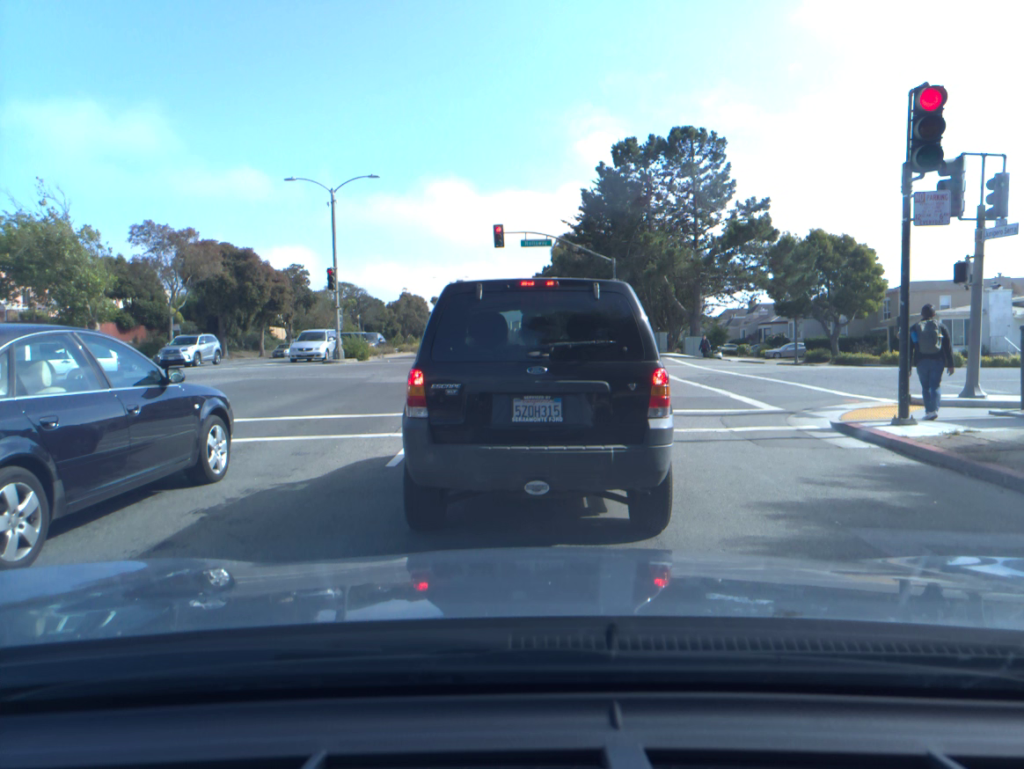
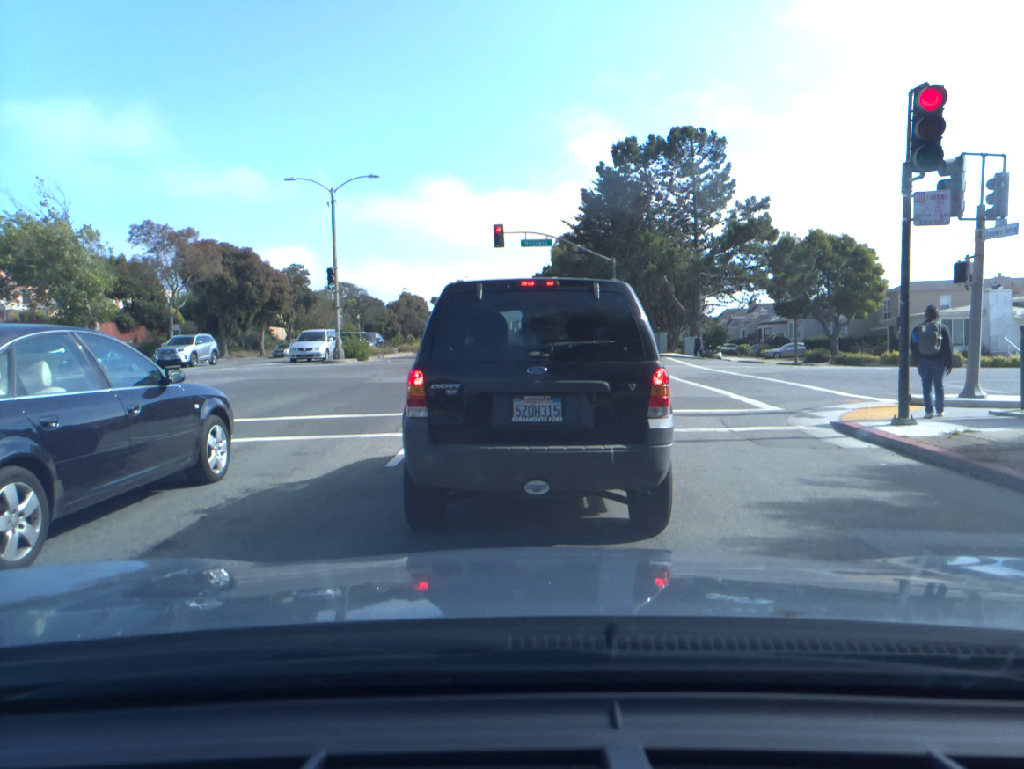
(0.0, 0.0) m; 0°
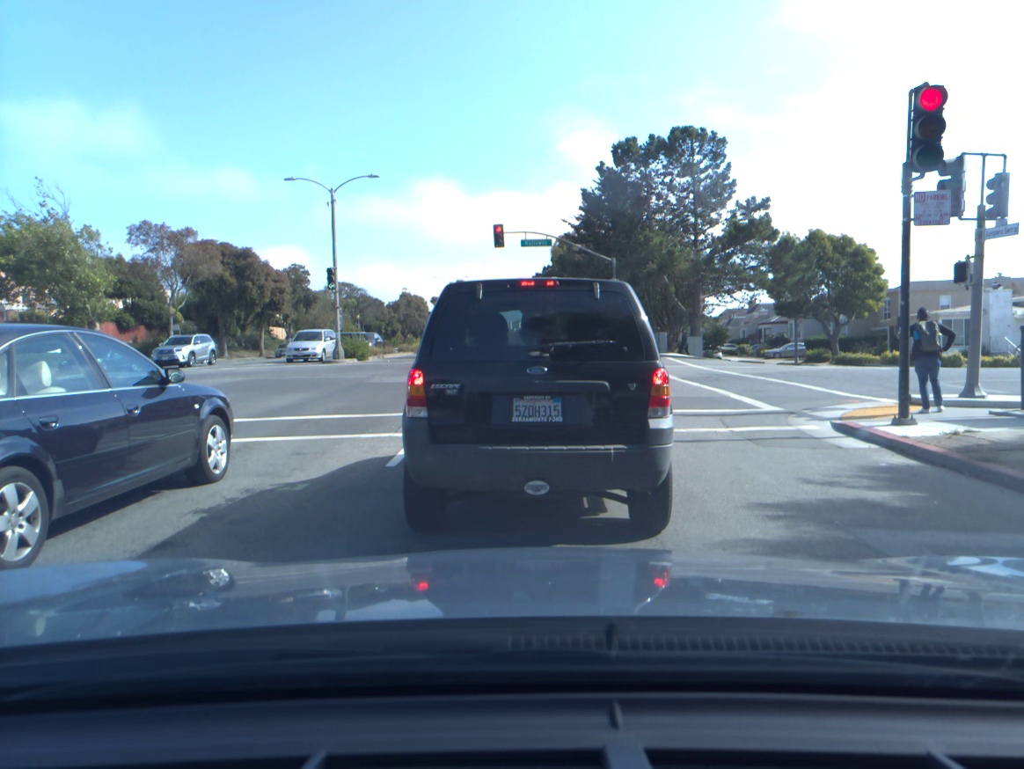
(0.0, 0.0) m; 0°
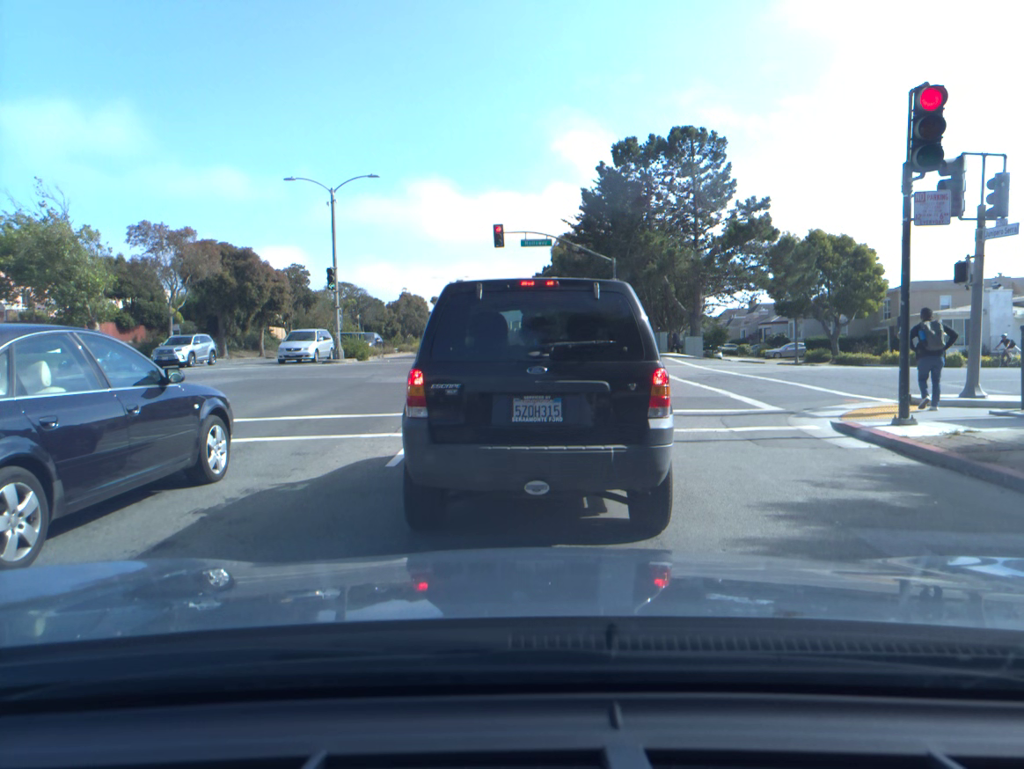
(0.0, 0.0) m; 0°
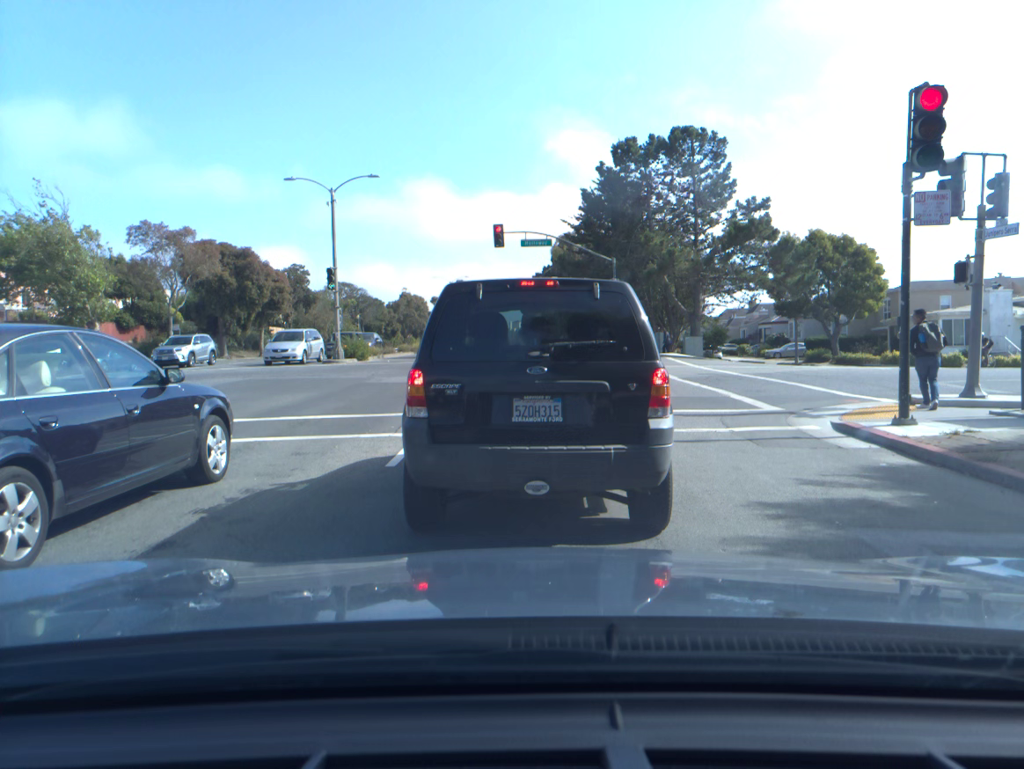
(0.0, 0.0) m; 0°
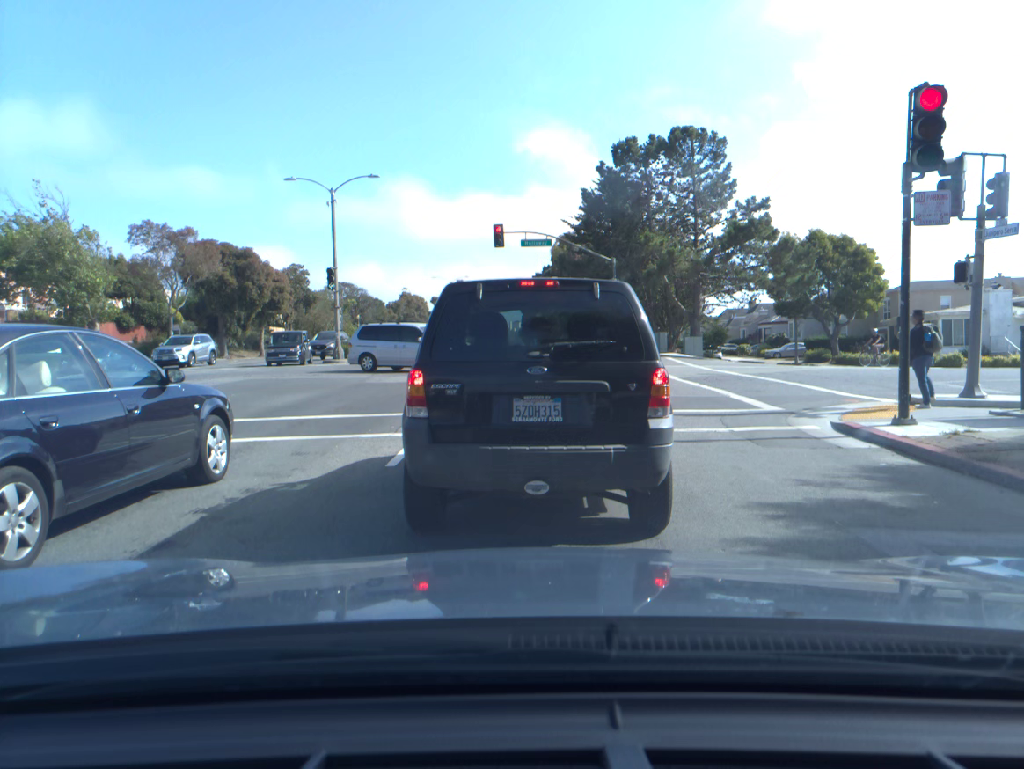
(0.0, 0.0) m; 0°
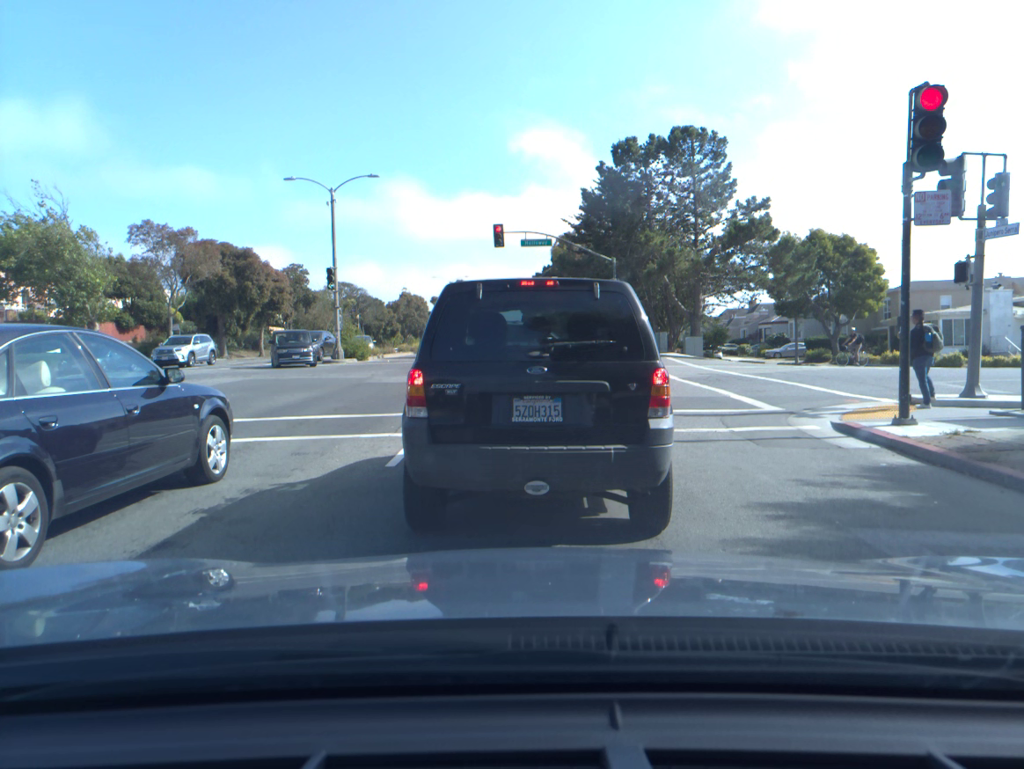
(0.0, 0.0) m; 0°
